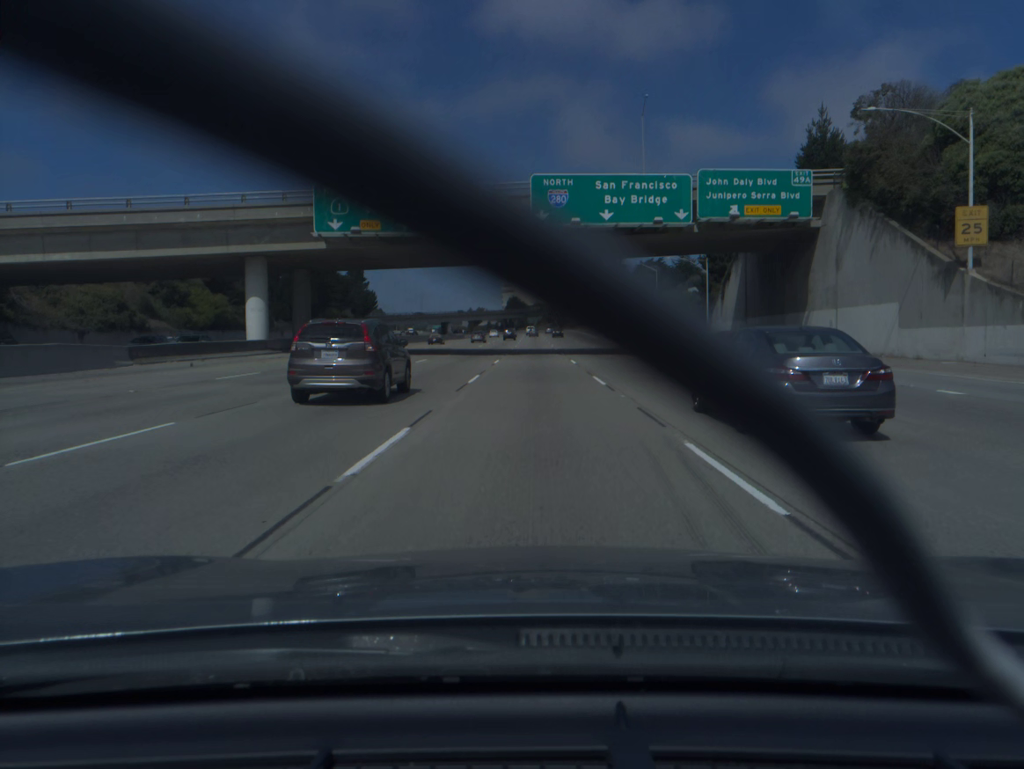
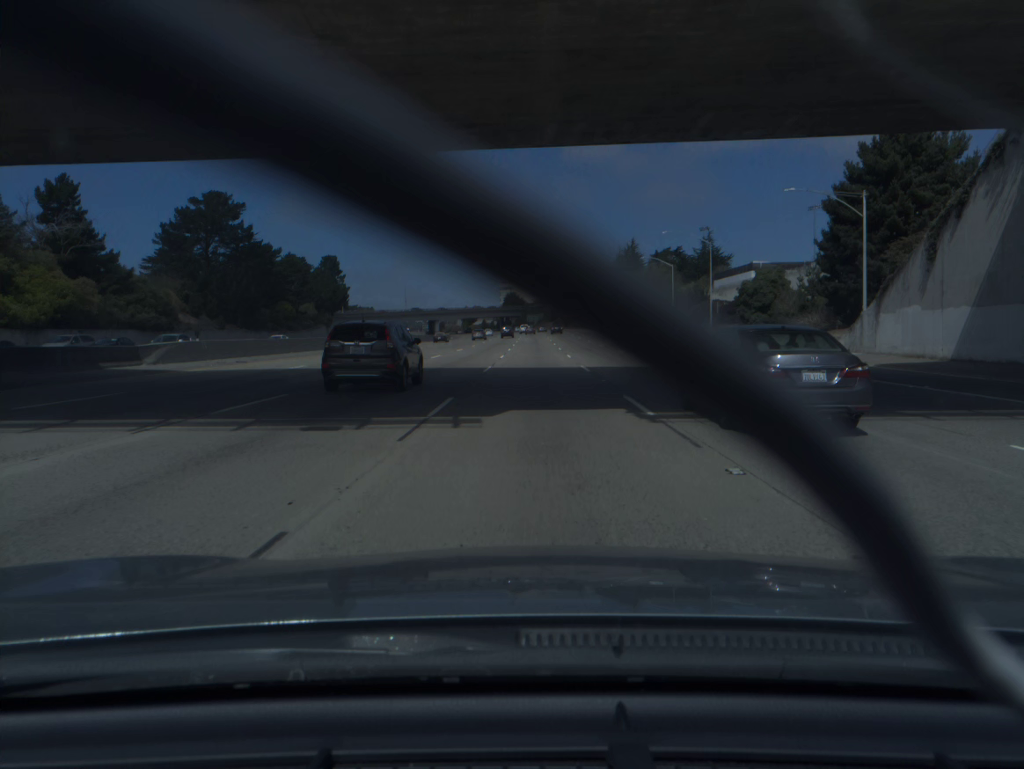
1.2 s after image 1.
(0.0, +37.2) m; 0°
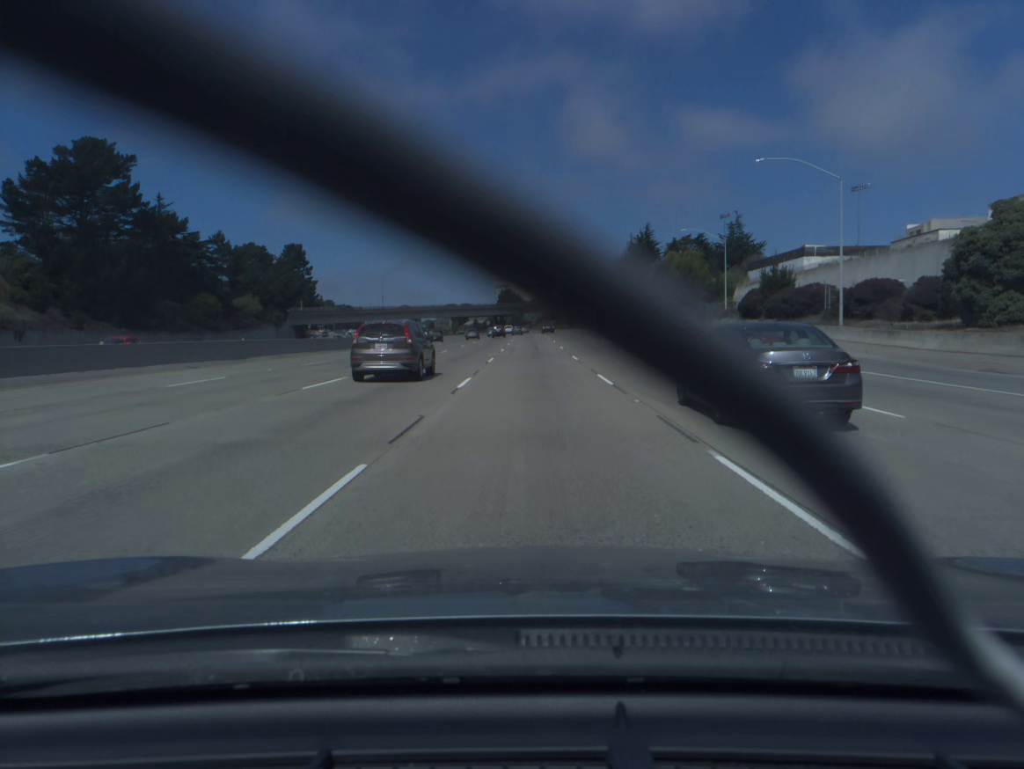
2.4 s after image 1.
(0.0, +37.4) m; 0°
